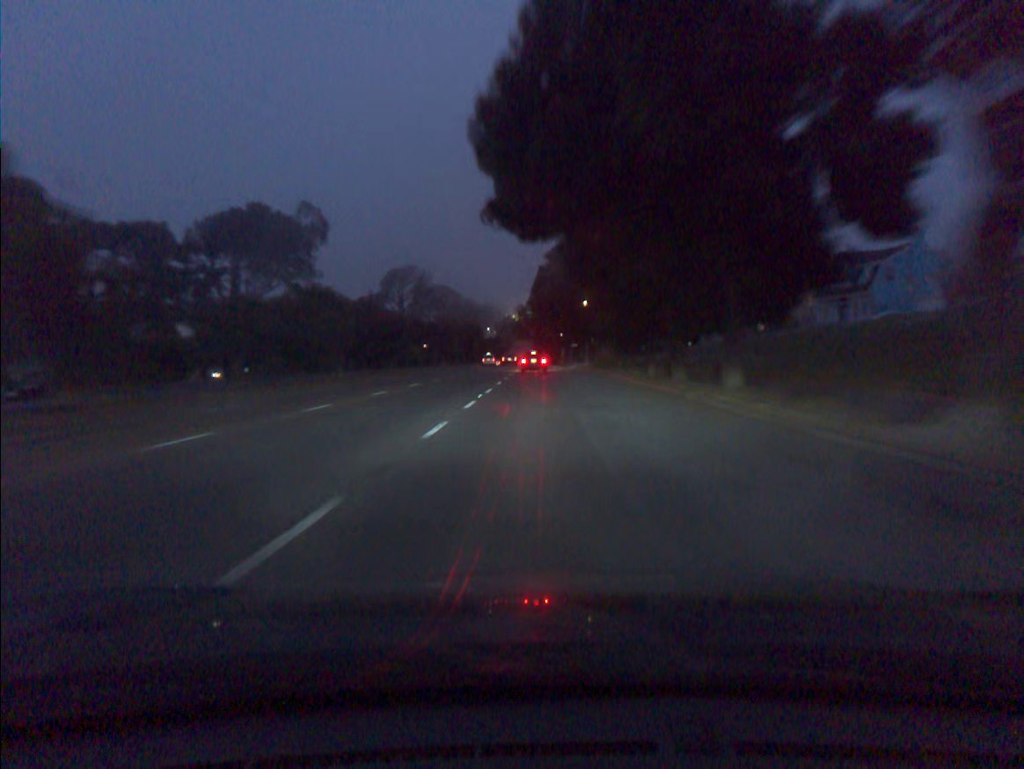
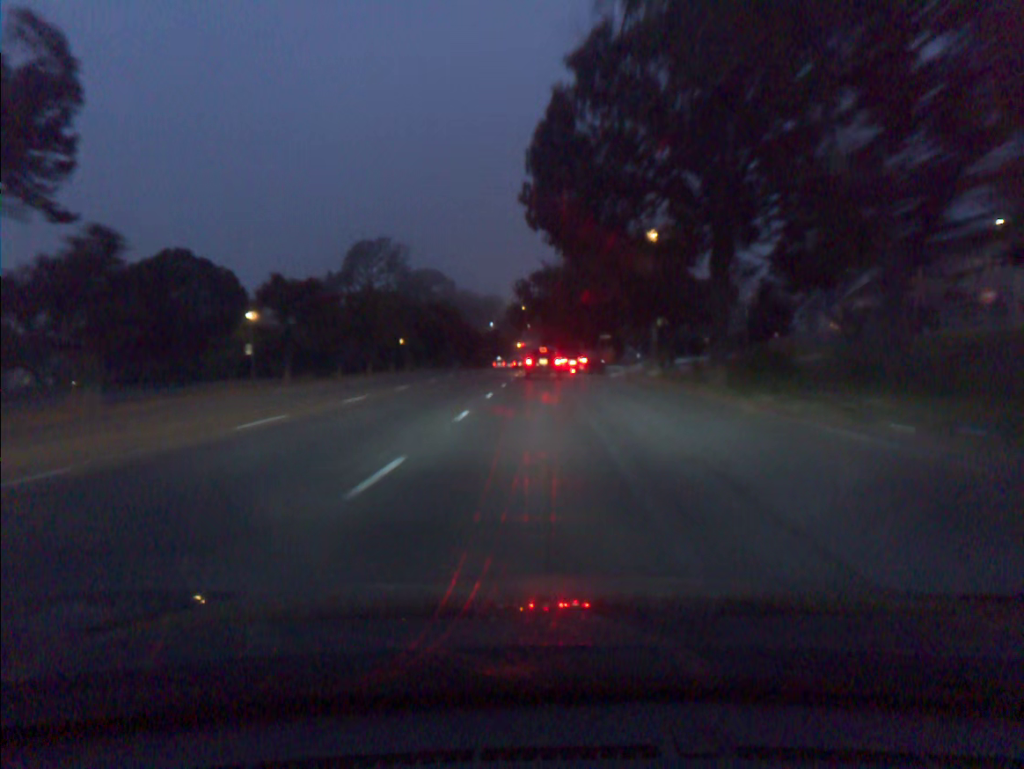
(-0.1, +40.9) m; 0°
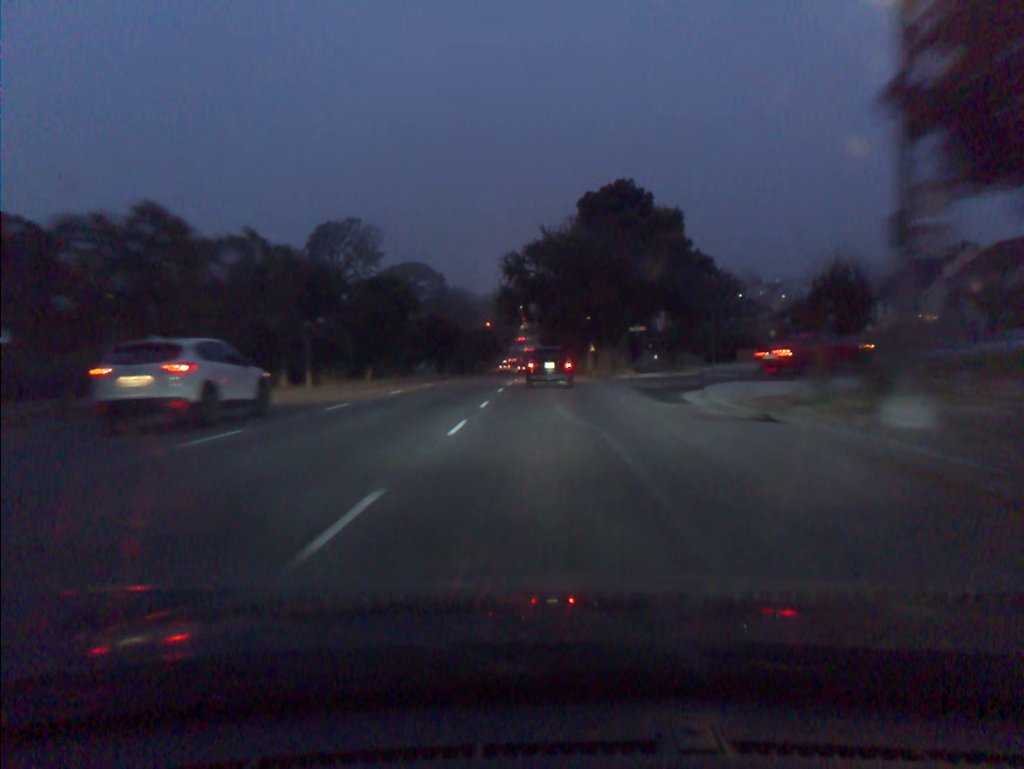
(-0.1, +24.5) m; 0°
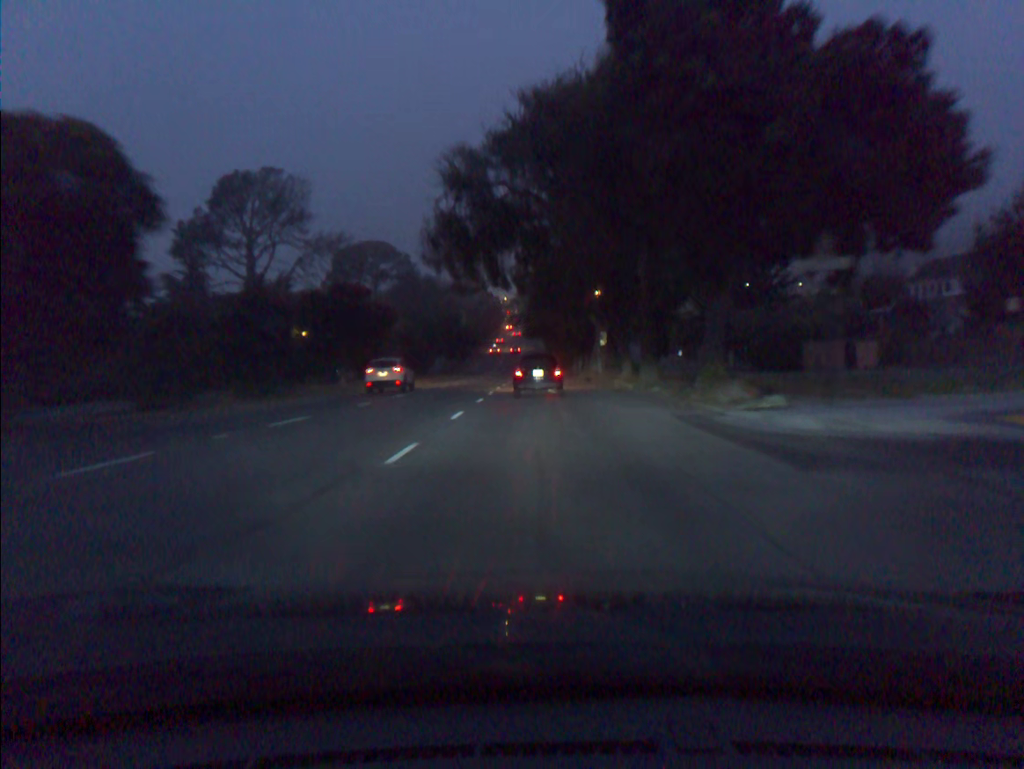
(+0.4, +31.2) m; +1°
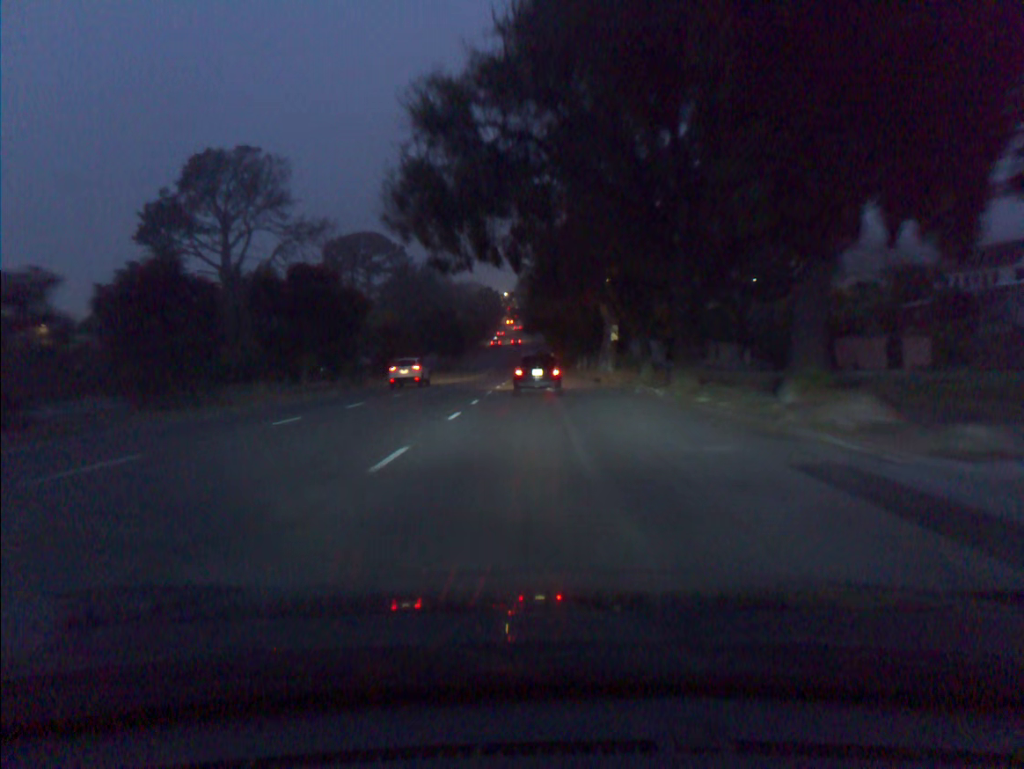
(0.0, +7.7) m; 0°
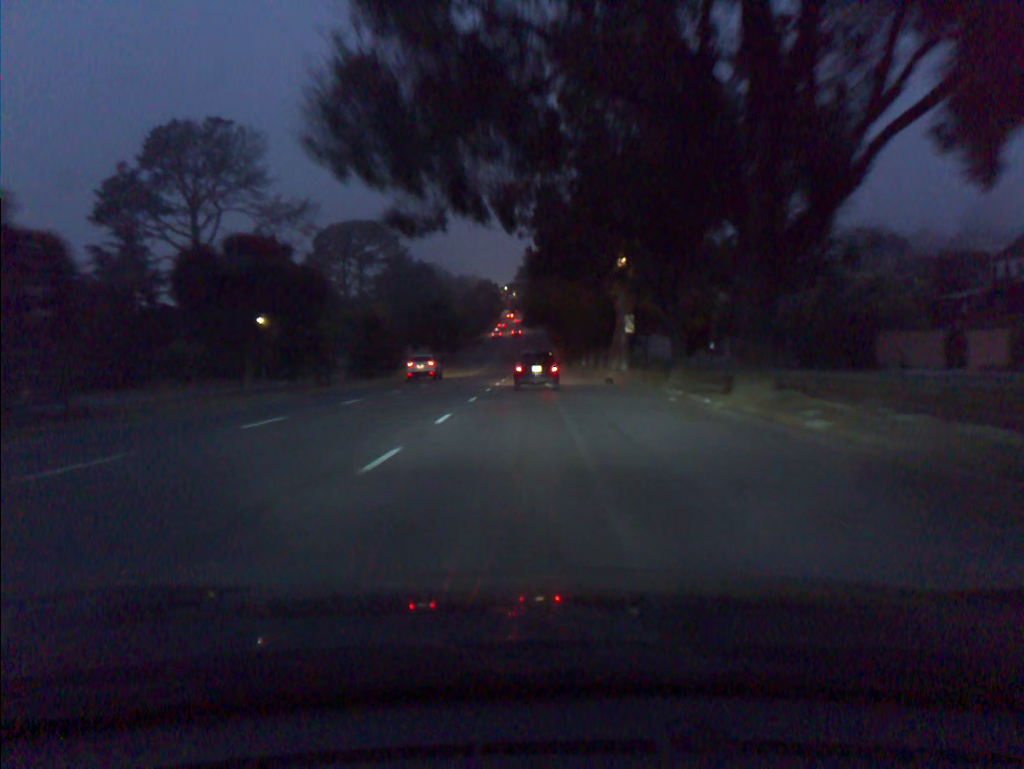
(0.0, +7.8) m; 0°
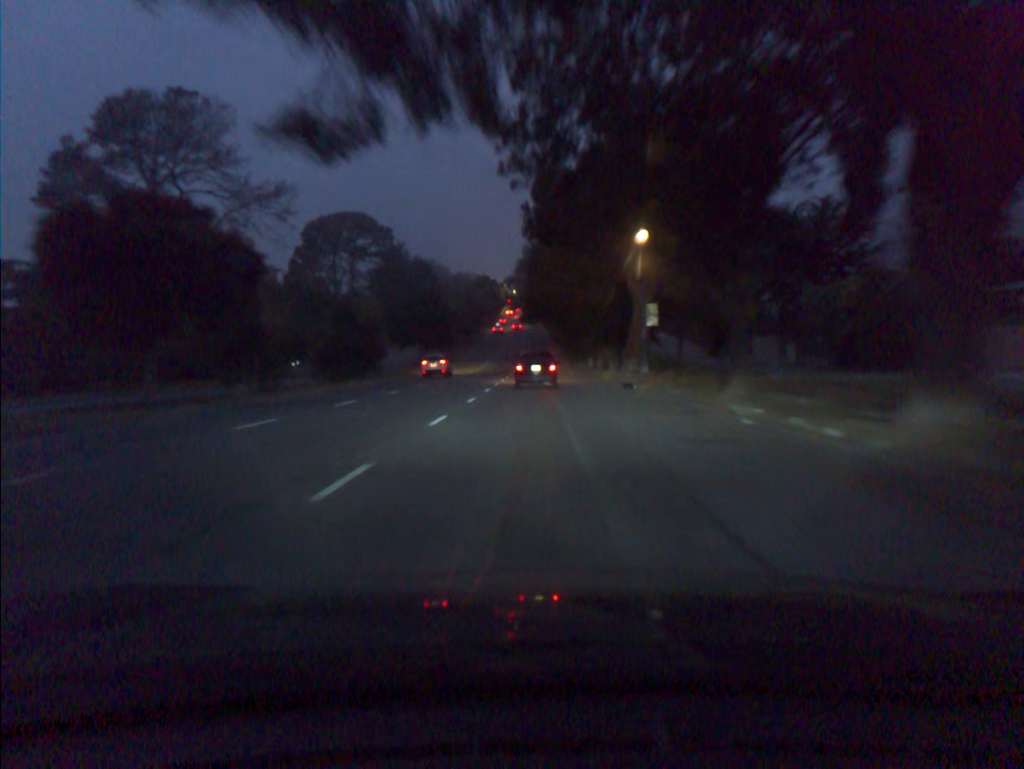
(0.0, +7.9) m; 0°
